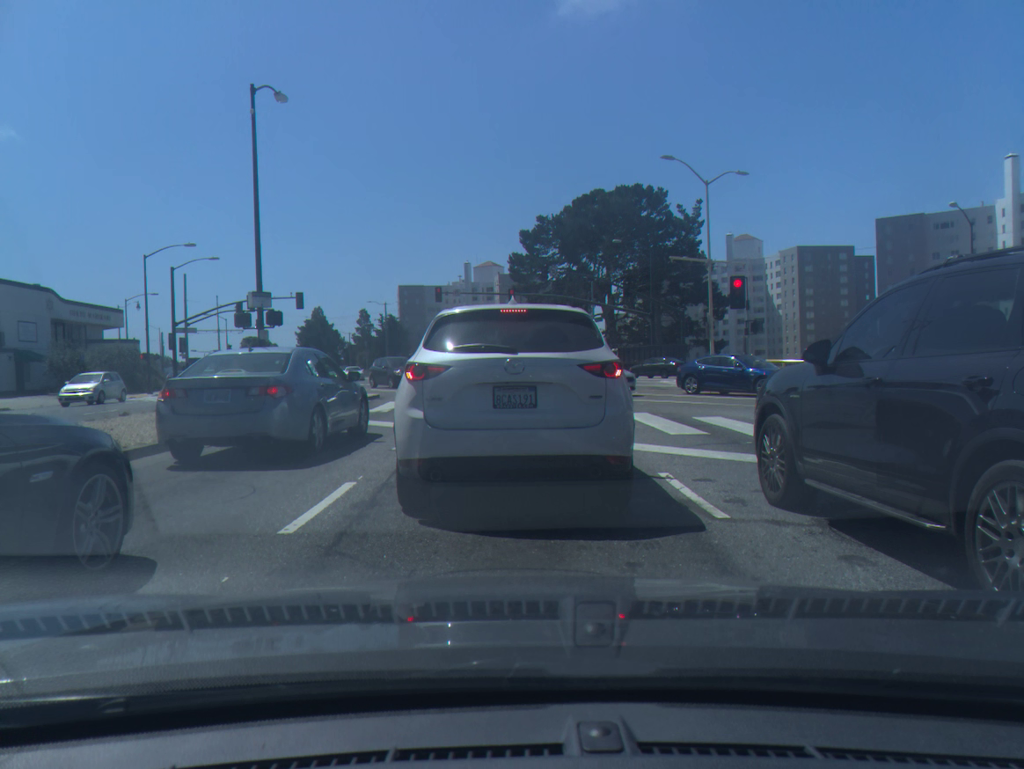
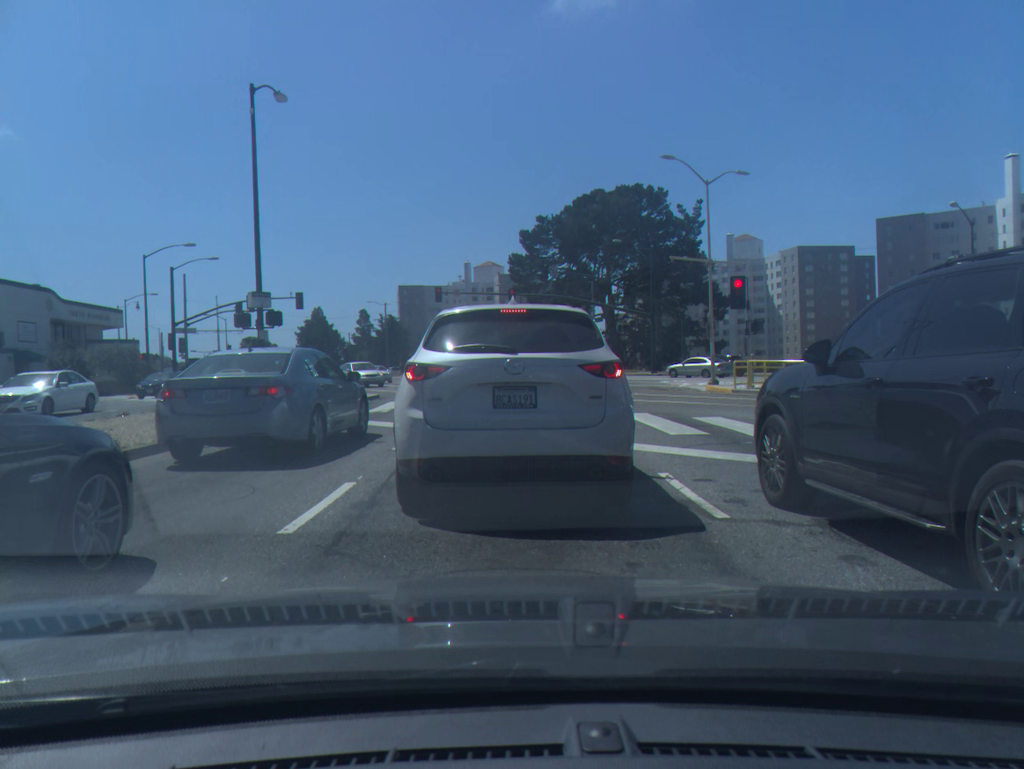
(0.0, 0.0) m; 0°
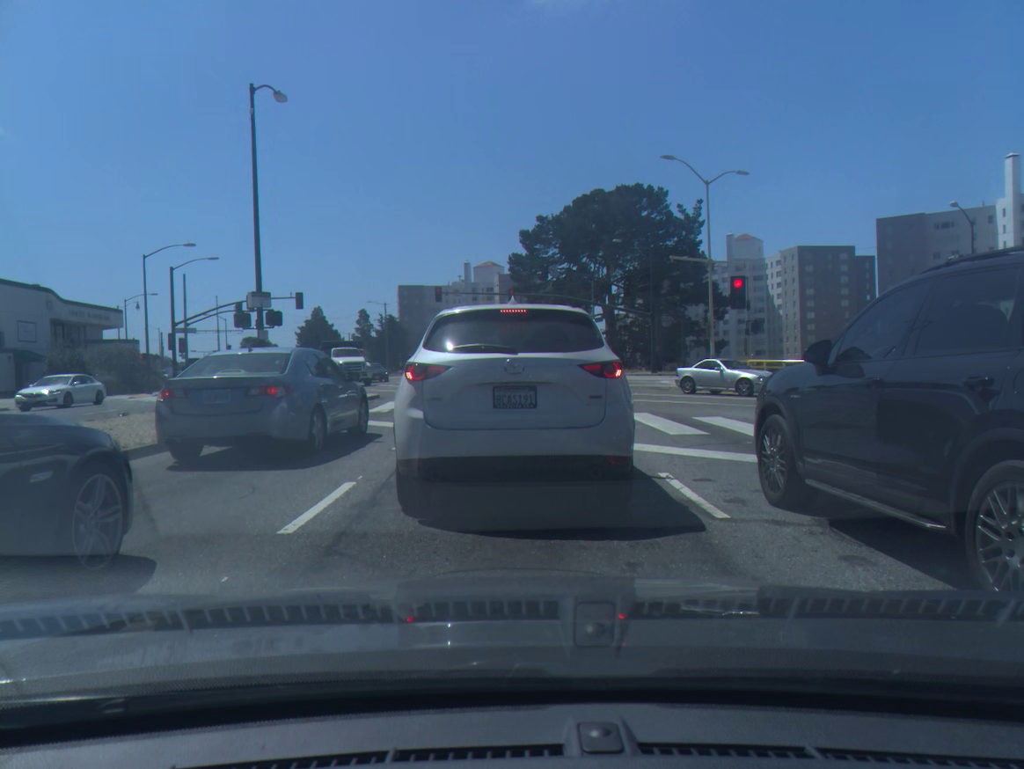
(0.0, 0.0) m; 0°
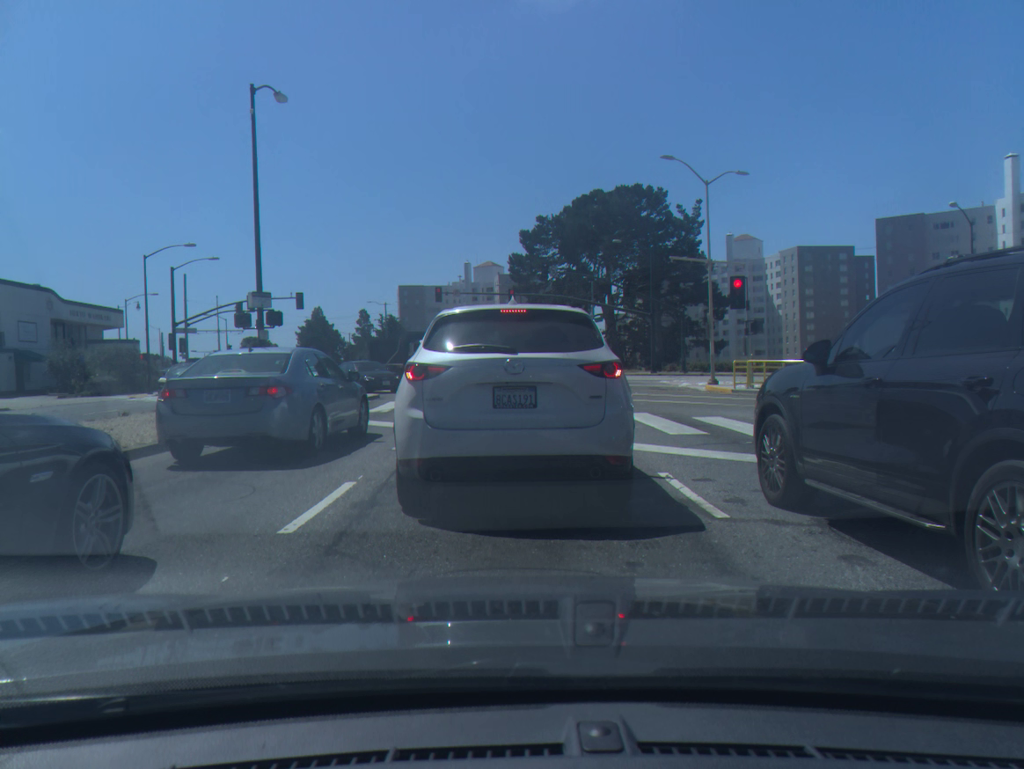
(0.0, 0.0) m; 0°
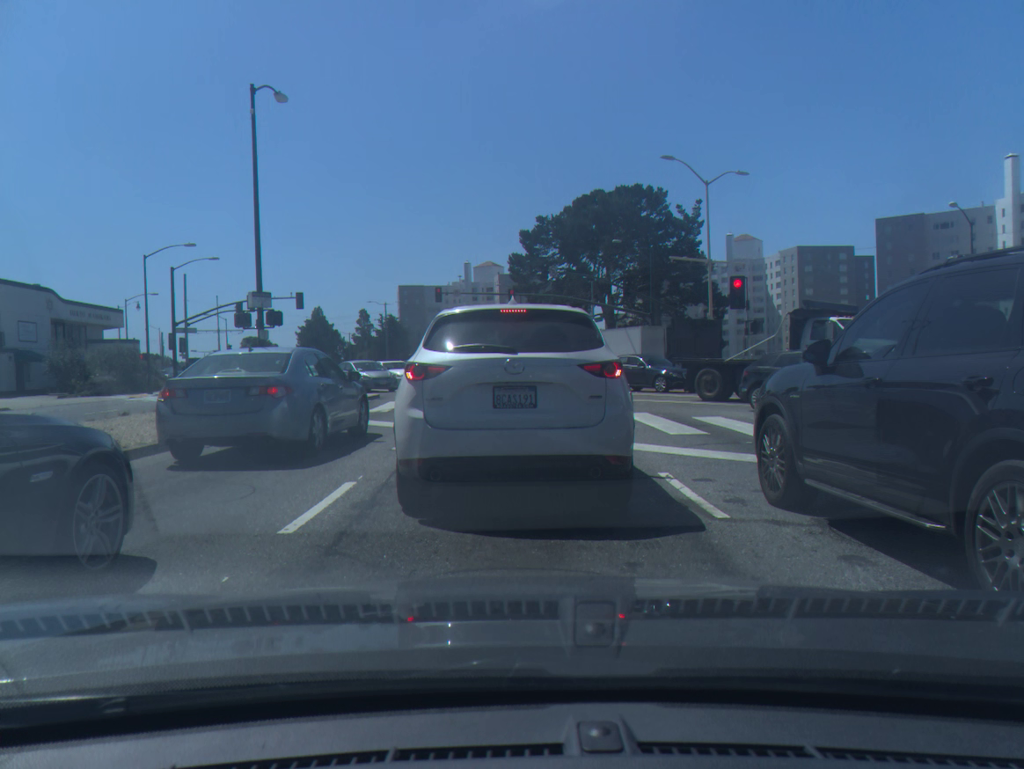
(0.0, 0.0) m; 0°
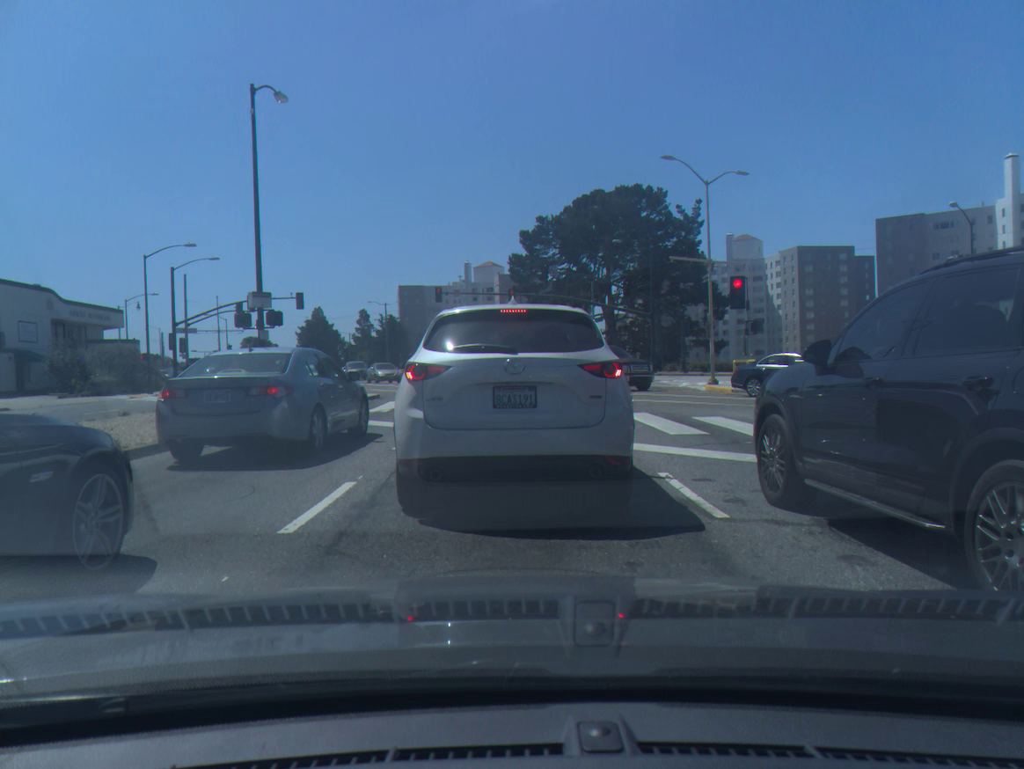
(0.0, 0.0) m; 0°
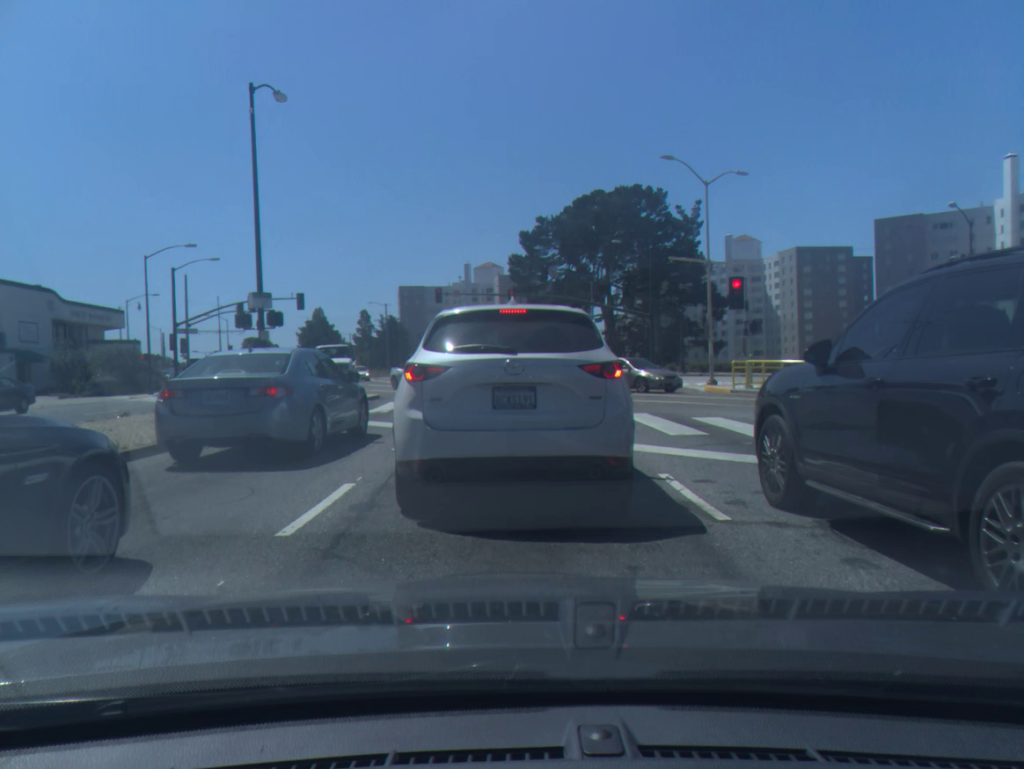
(0.0, 0.0) m; 0°
